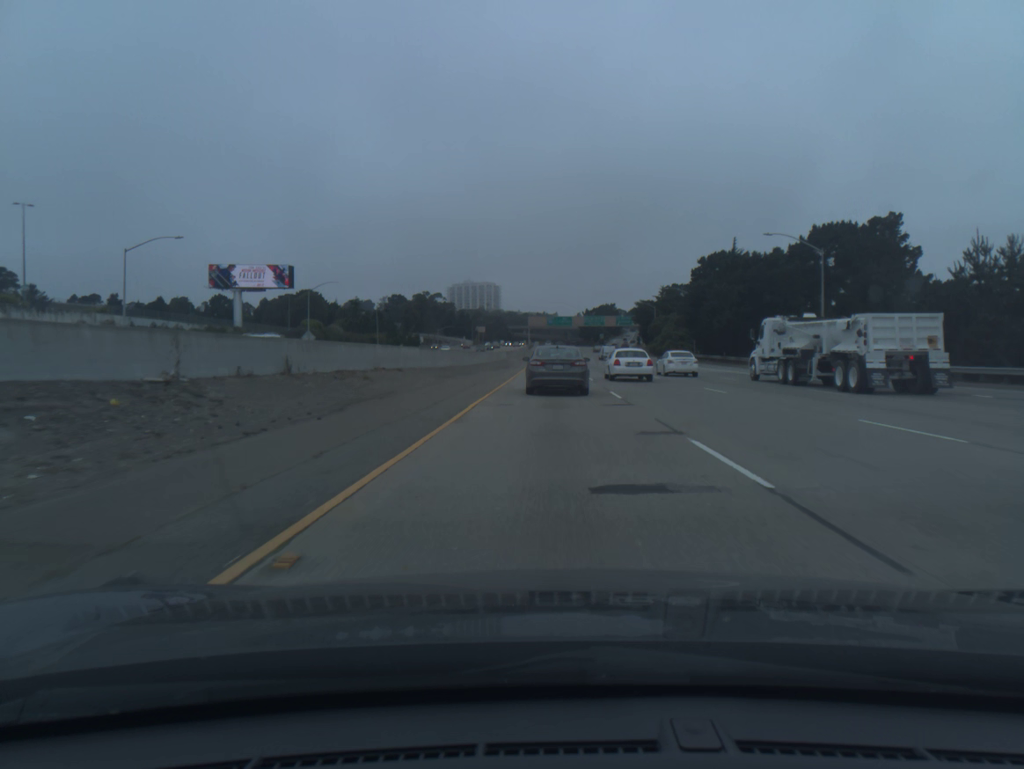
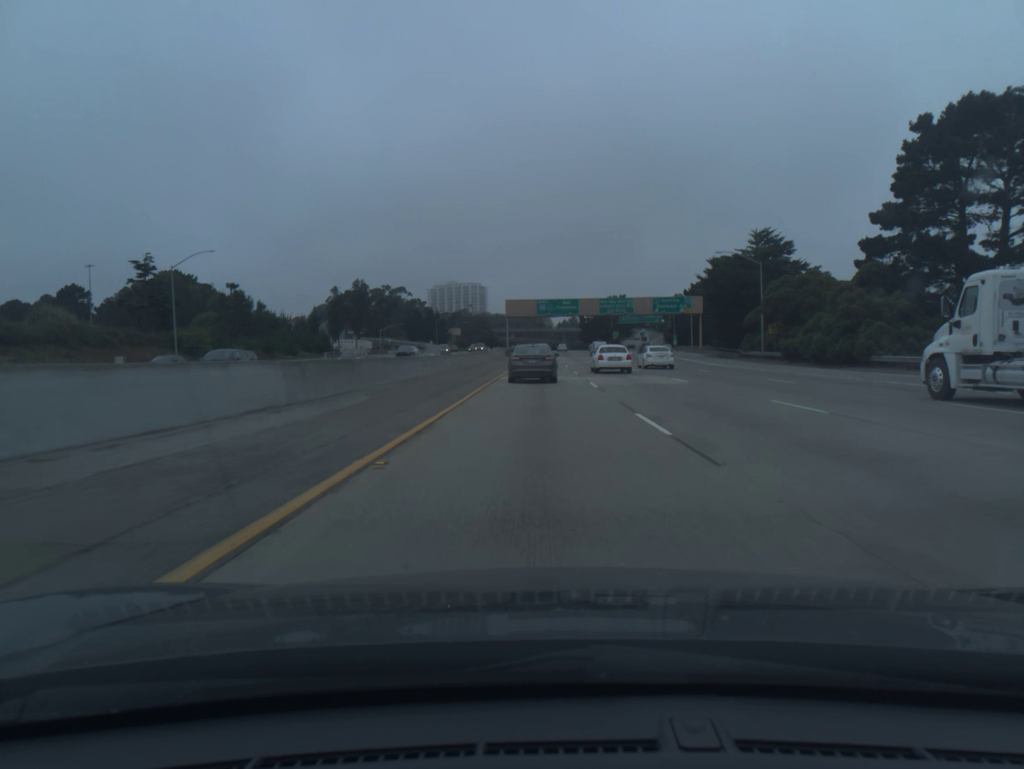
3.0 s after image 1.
(+0.8, +83.6) m; +1°
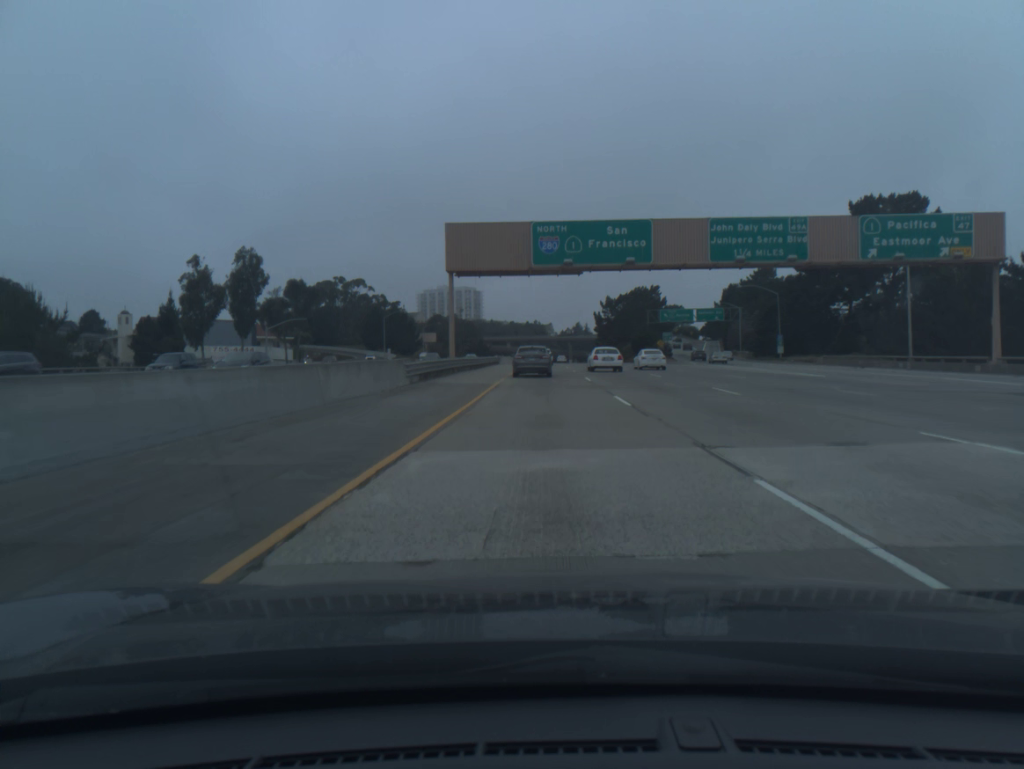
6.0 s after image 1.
(-0.2, +80.2) m; 0°
